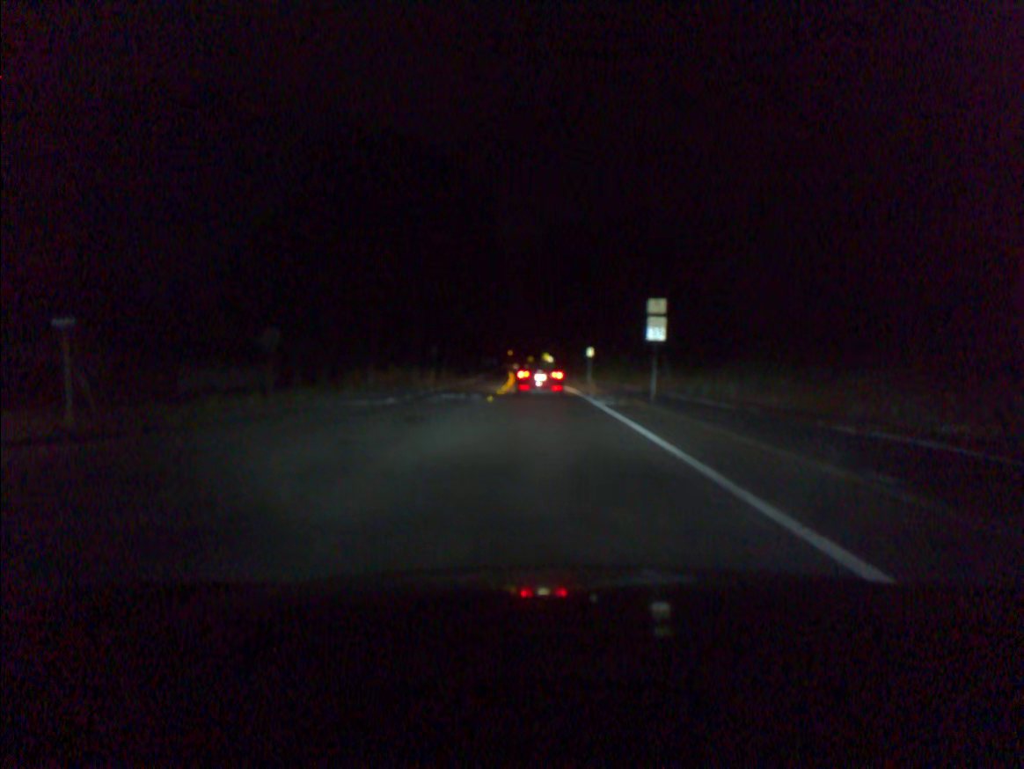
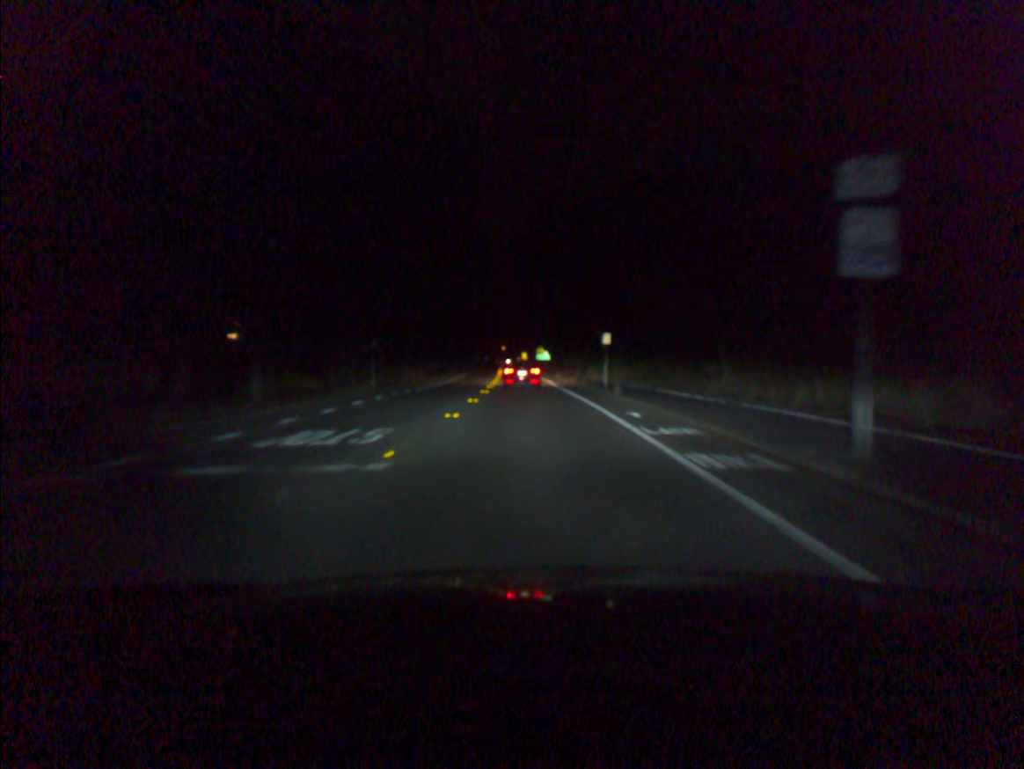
(+0.1, +17.6) m; 0°
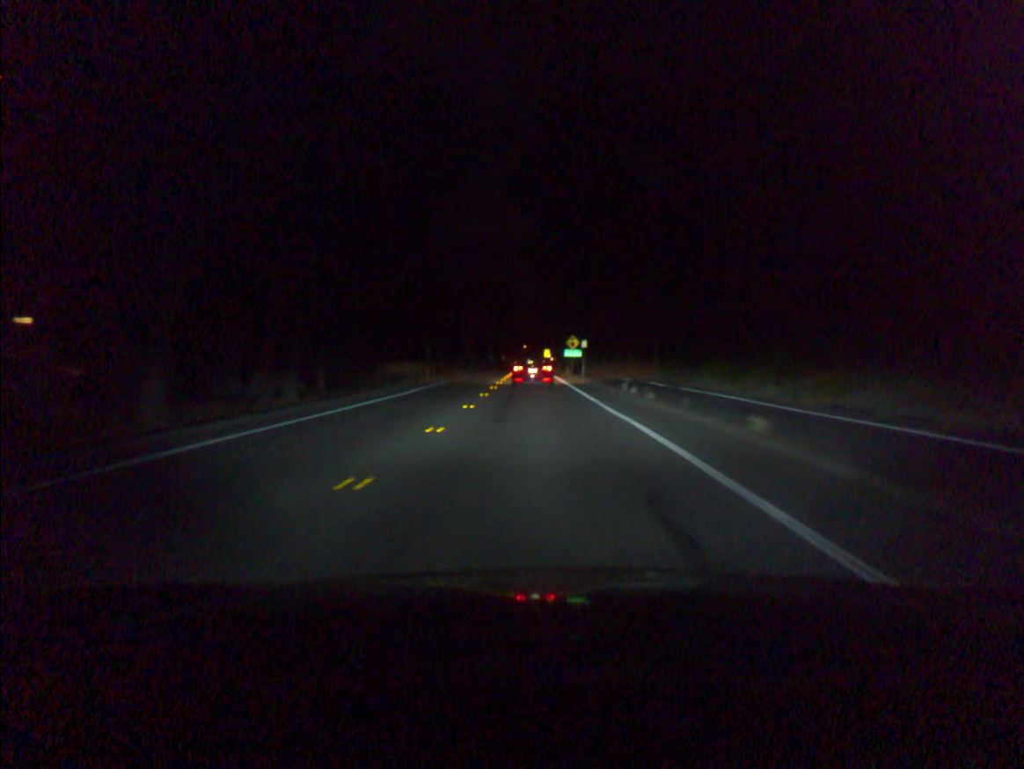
(-0.6, +38.9) m; -1°
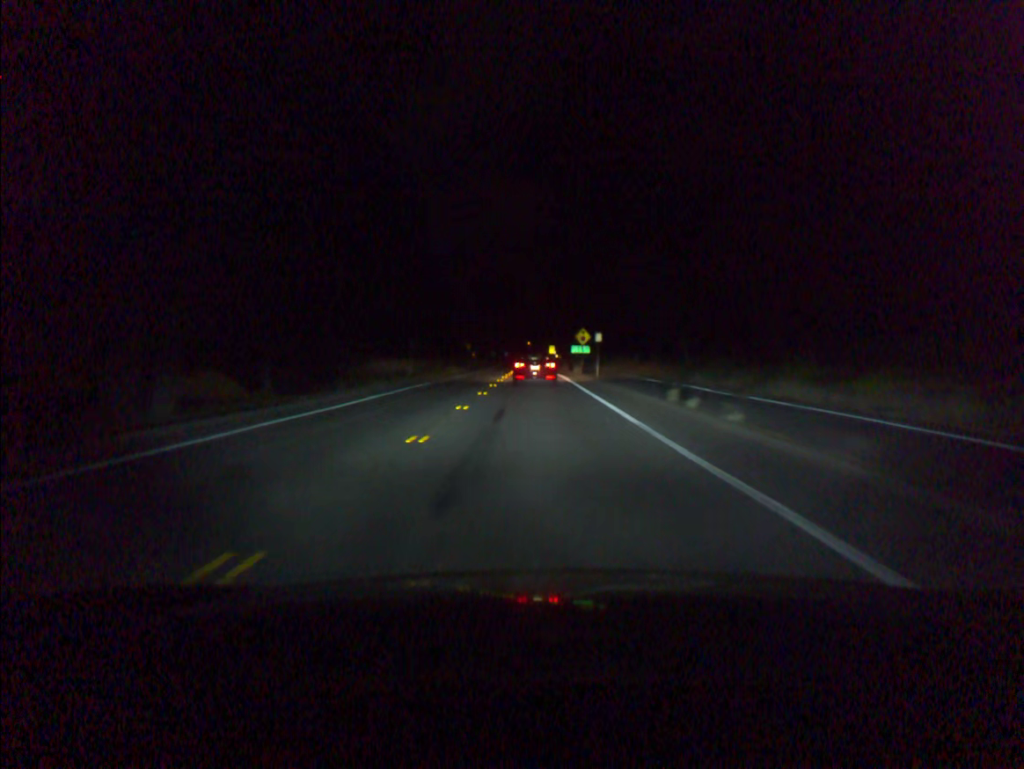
(0.0, +9.4) m; -1°
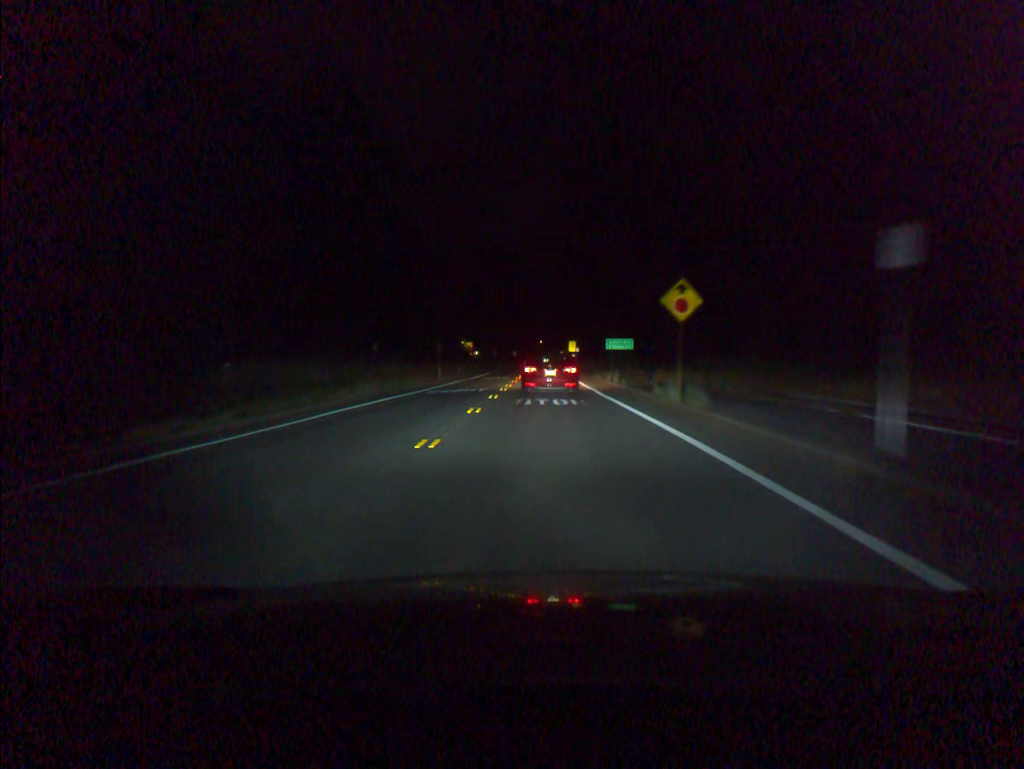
(-0.5, +37.4) m; -1°
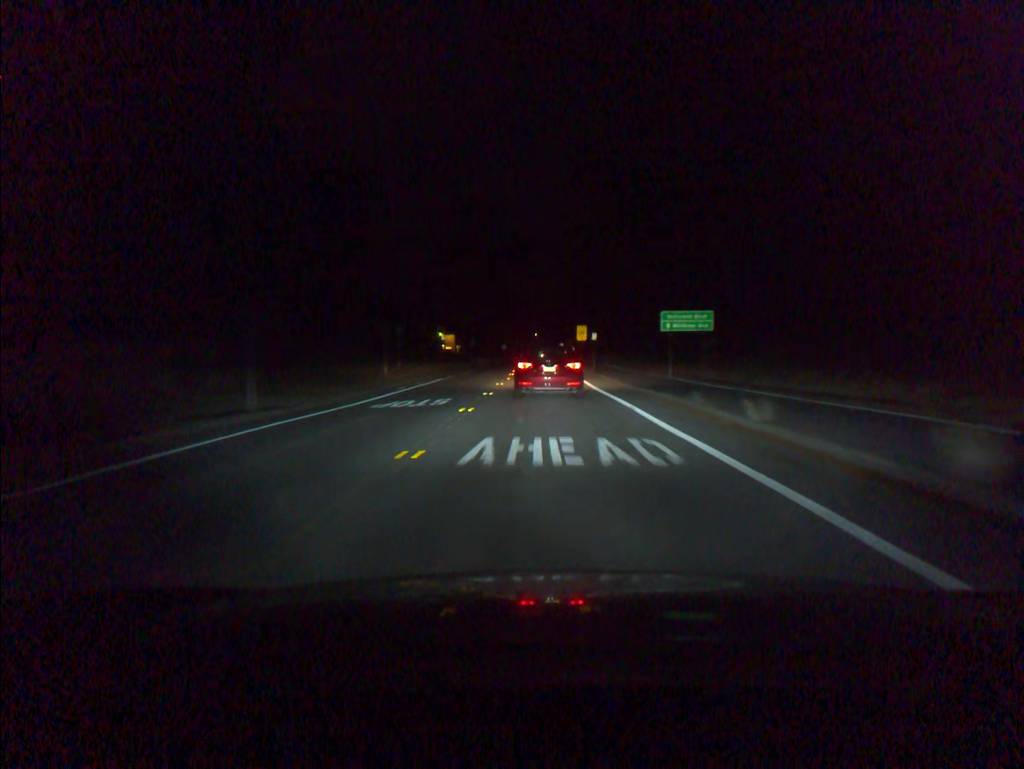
(+0.2, +35.1) m; +1°
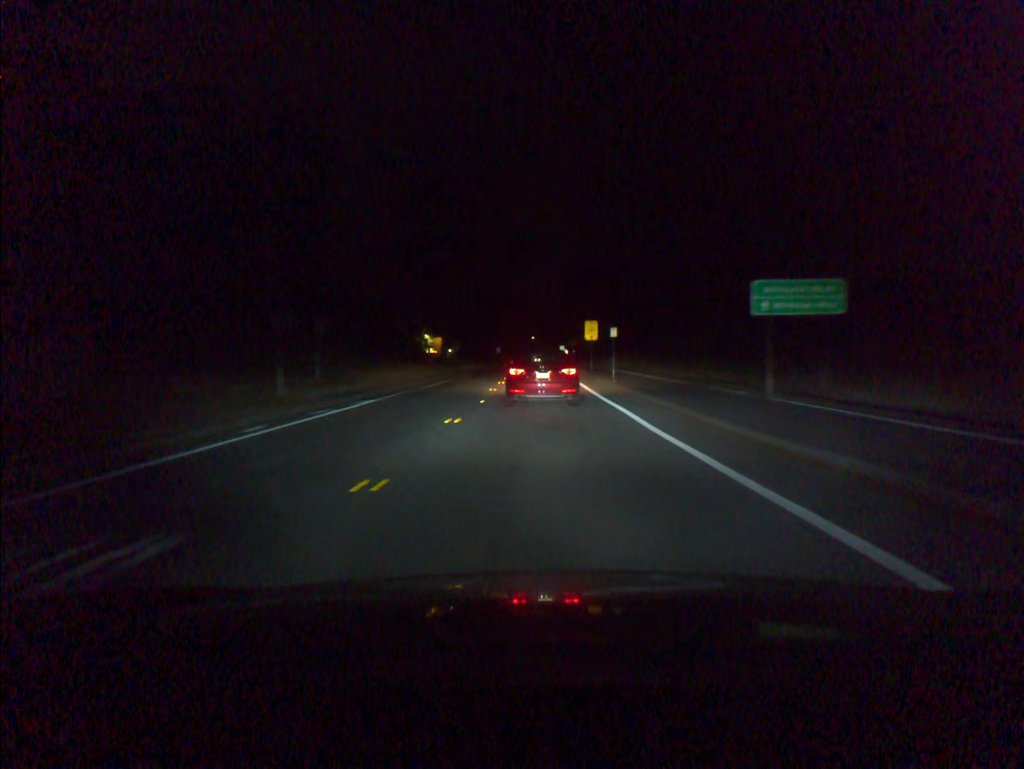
(0.0, +16.7) m; 0°
